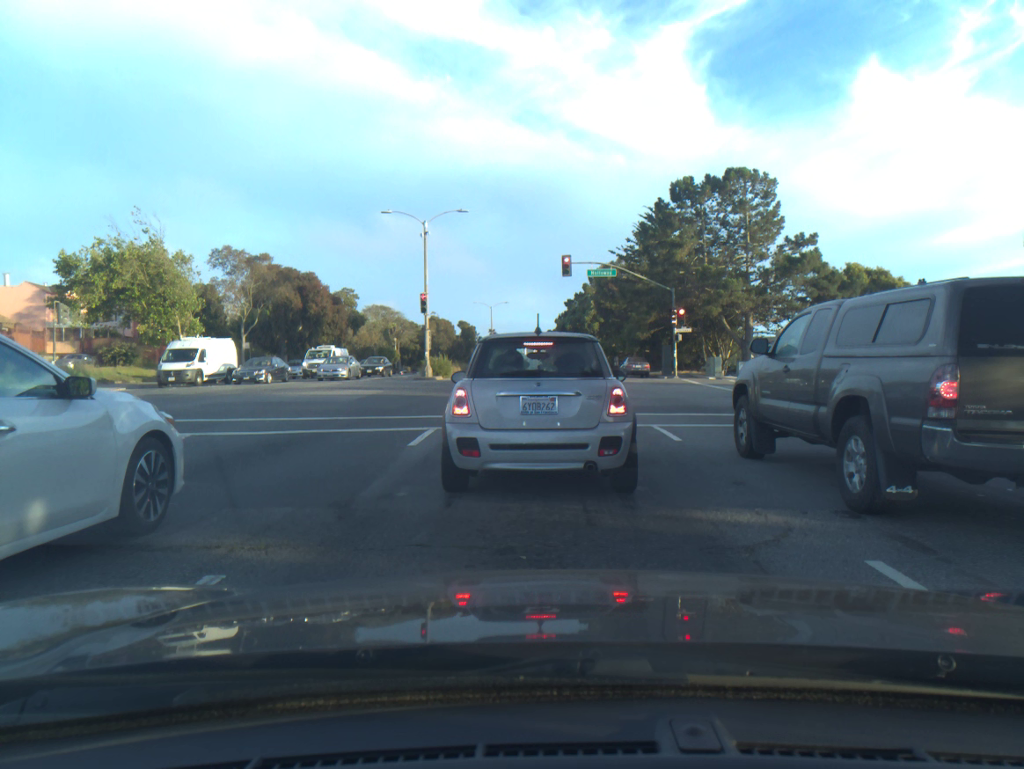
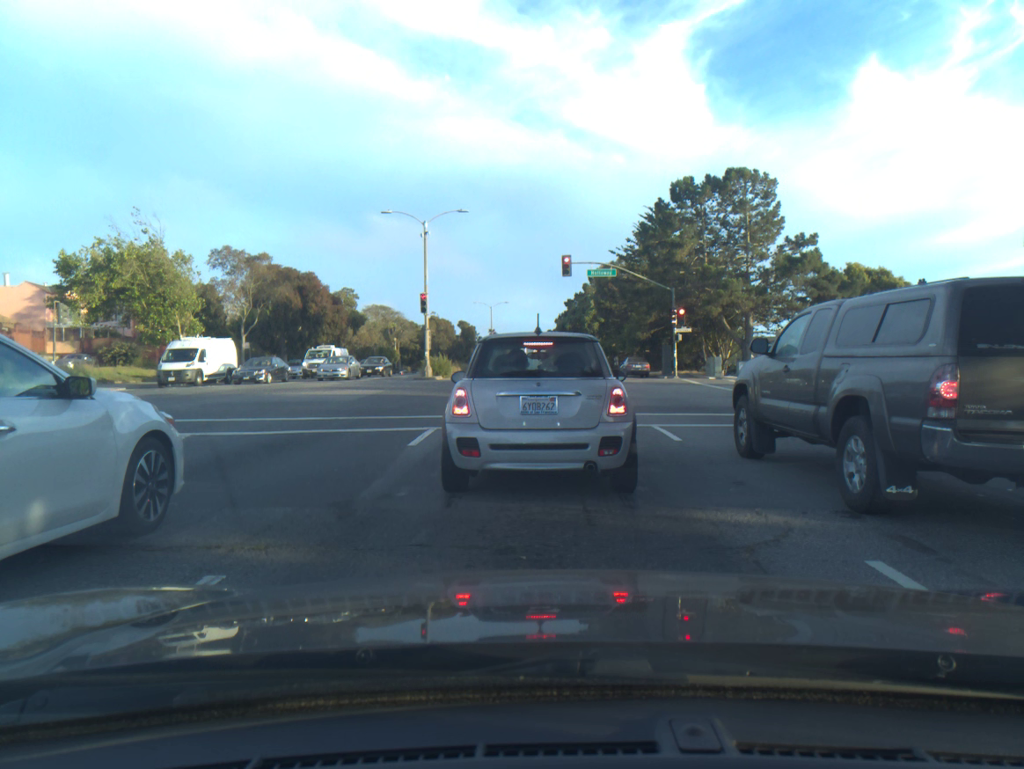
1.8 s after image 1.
(0.0, 0.0) m; 0°
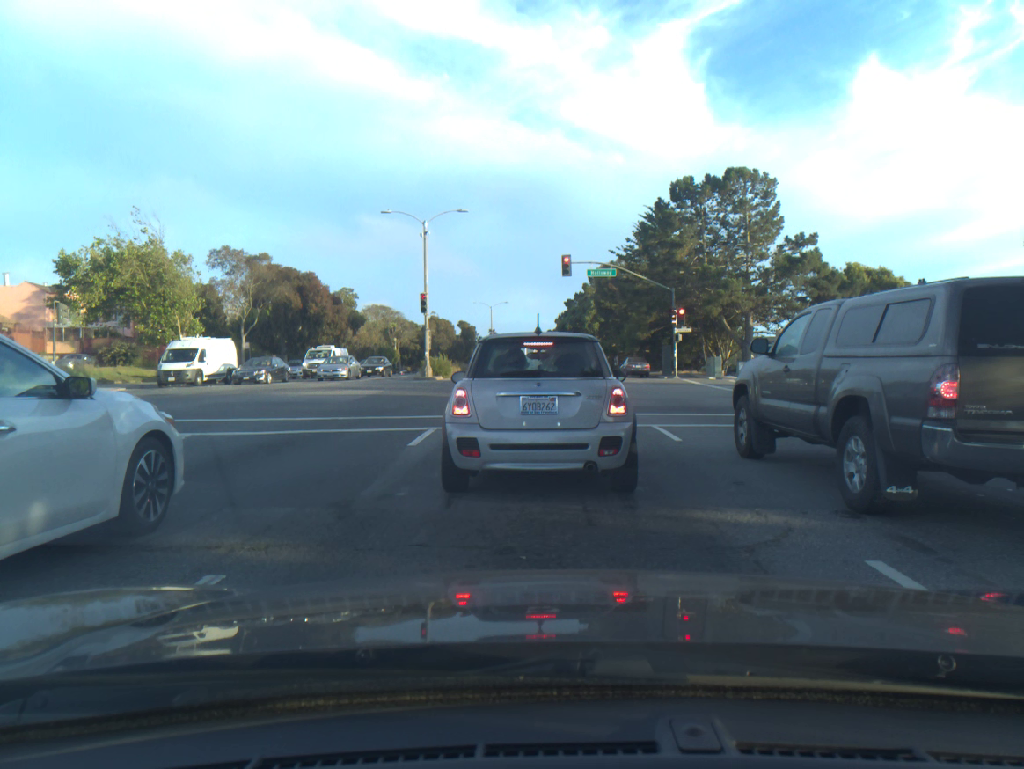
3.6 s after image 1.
(0.0, 0.0) m; 0°
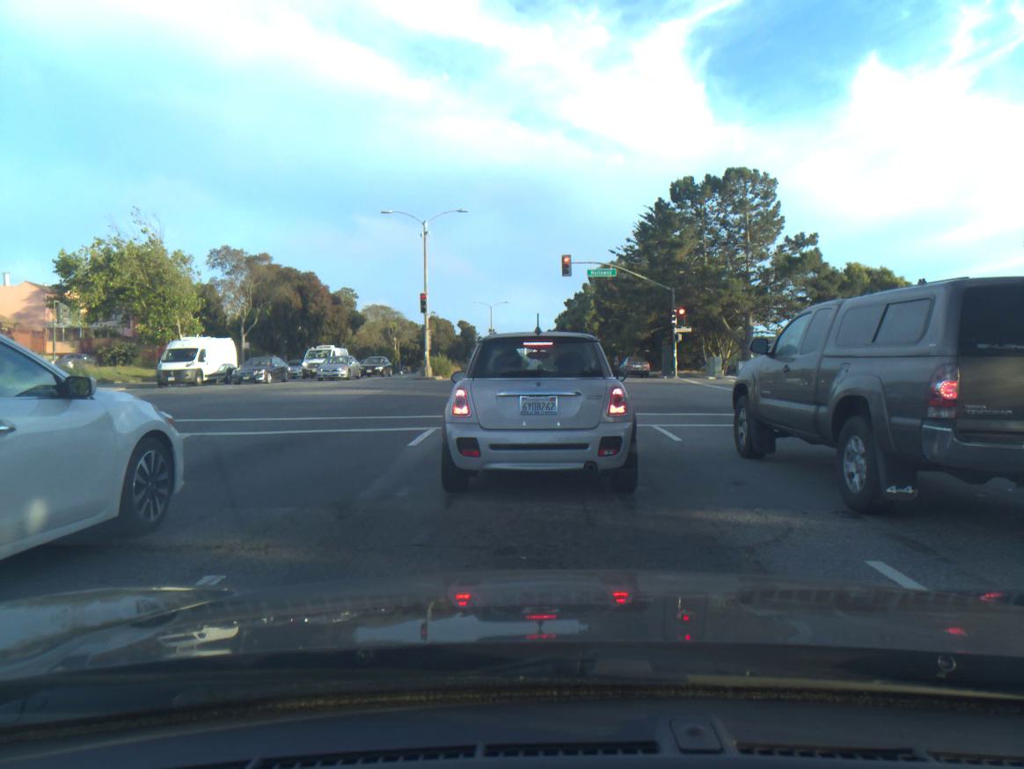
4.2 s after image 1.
(0.0, 0.0) m; 0°
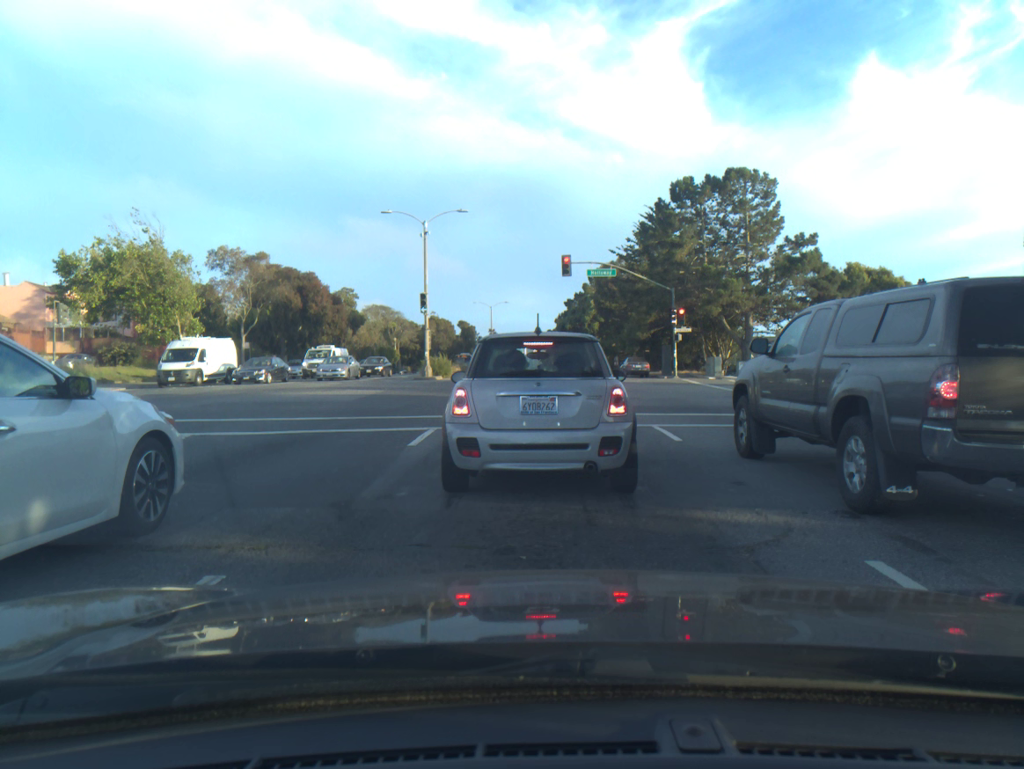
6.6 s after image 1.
(0.0, 0.0) m; 0°
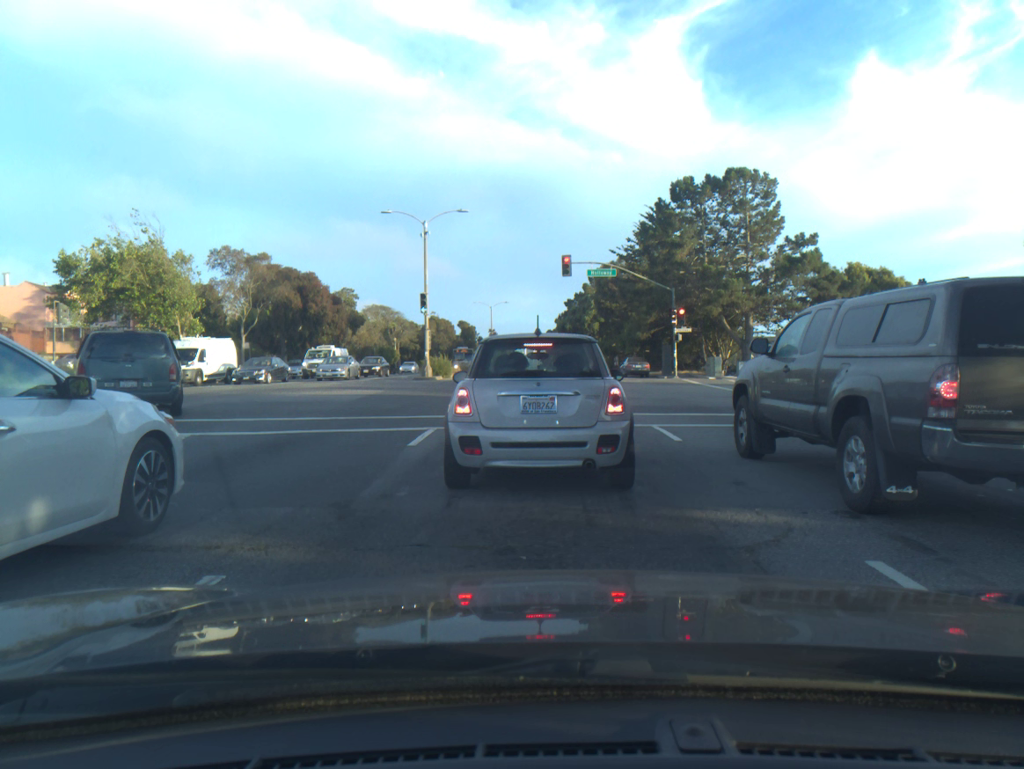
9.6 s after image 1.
(0.0, 0.0) m; 0°
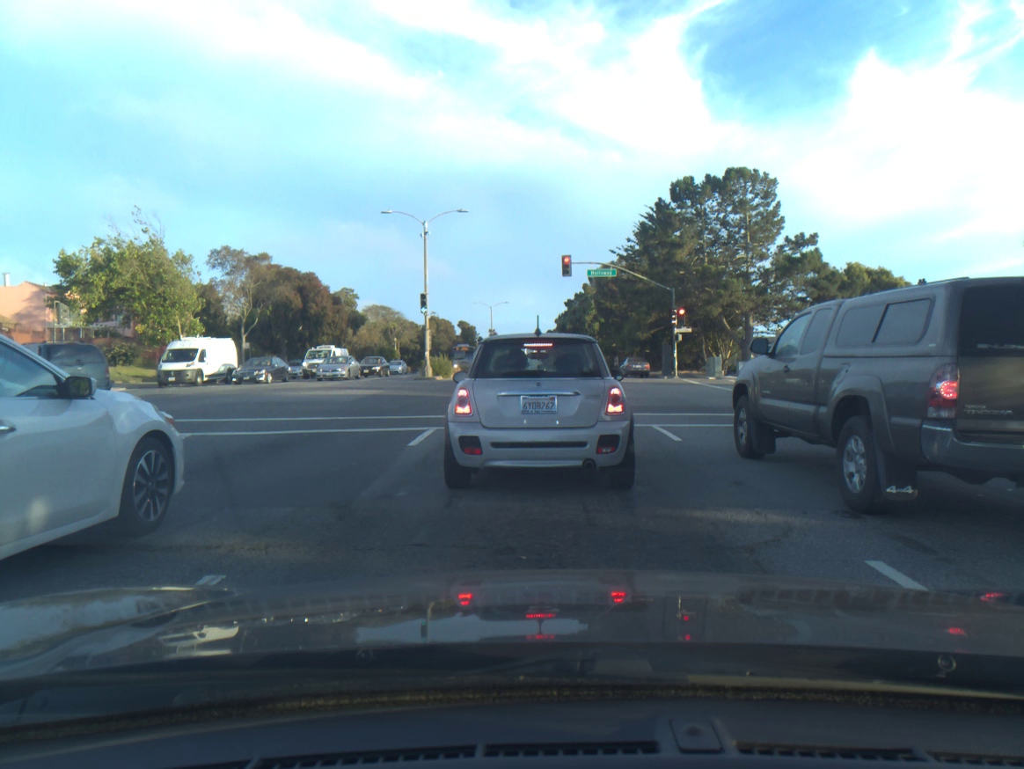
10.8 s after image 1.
(0.0, 0.0) m; 0°
